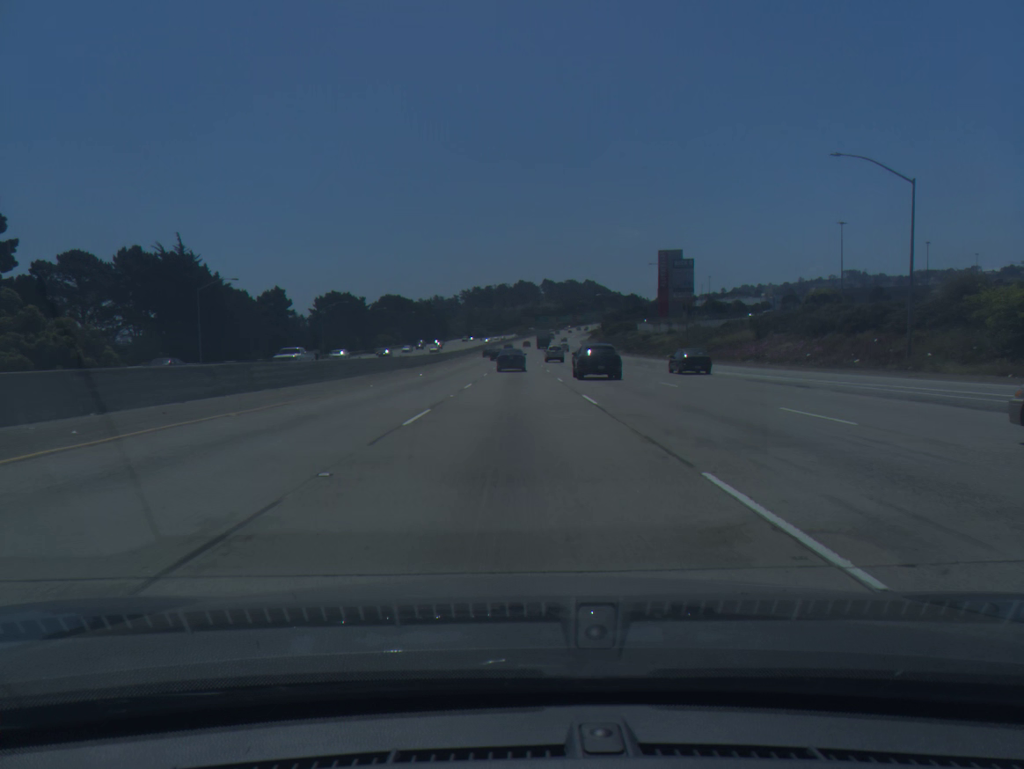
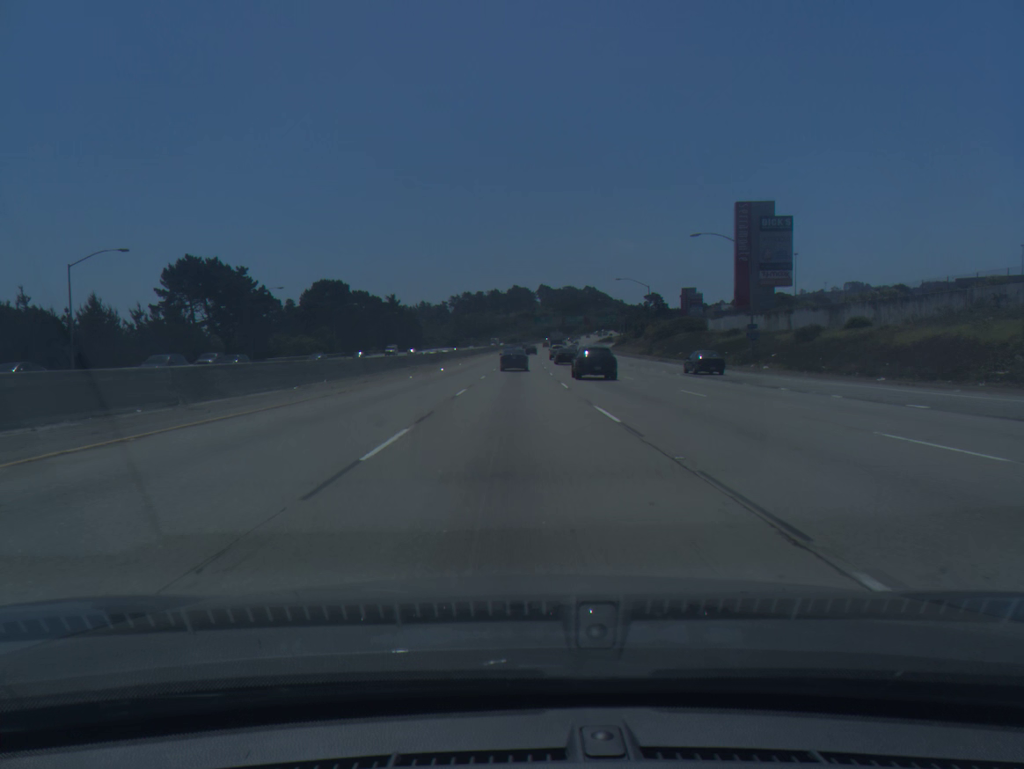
(0.0, +77.3) m; 0°
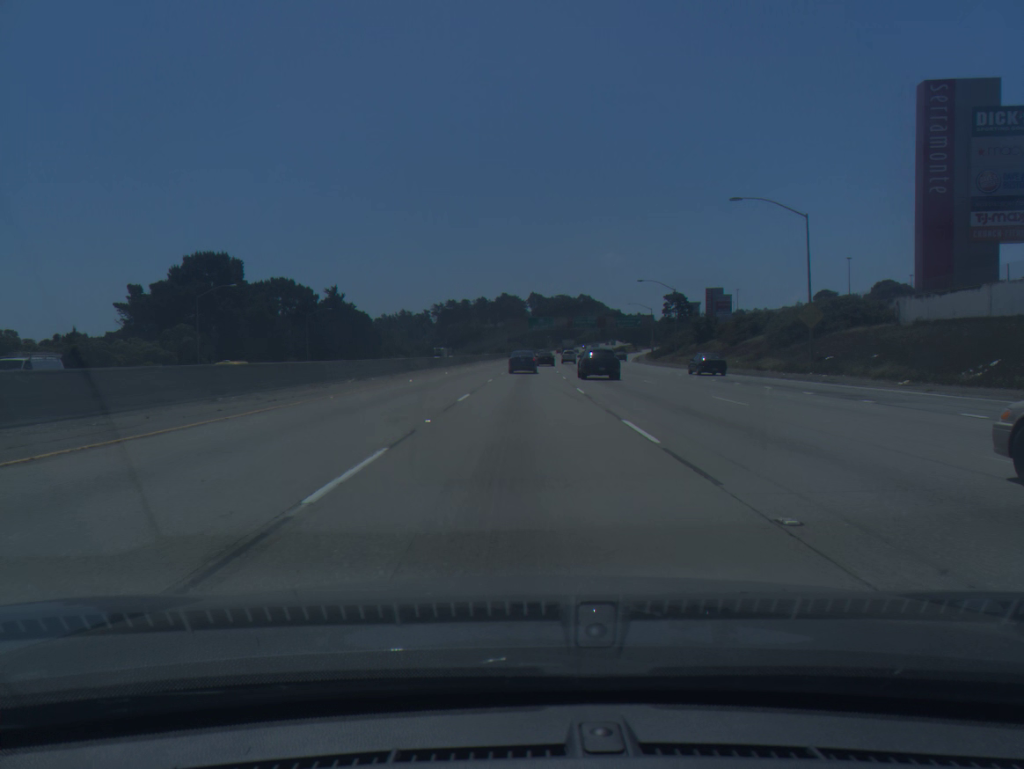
(+0.2, +61.7) m; +1°
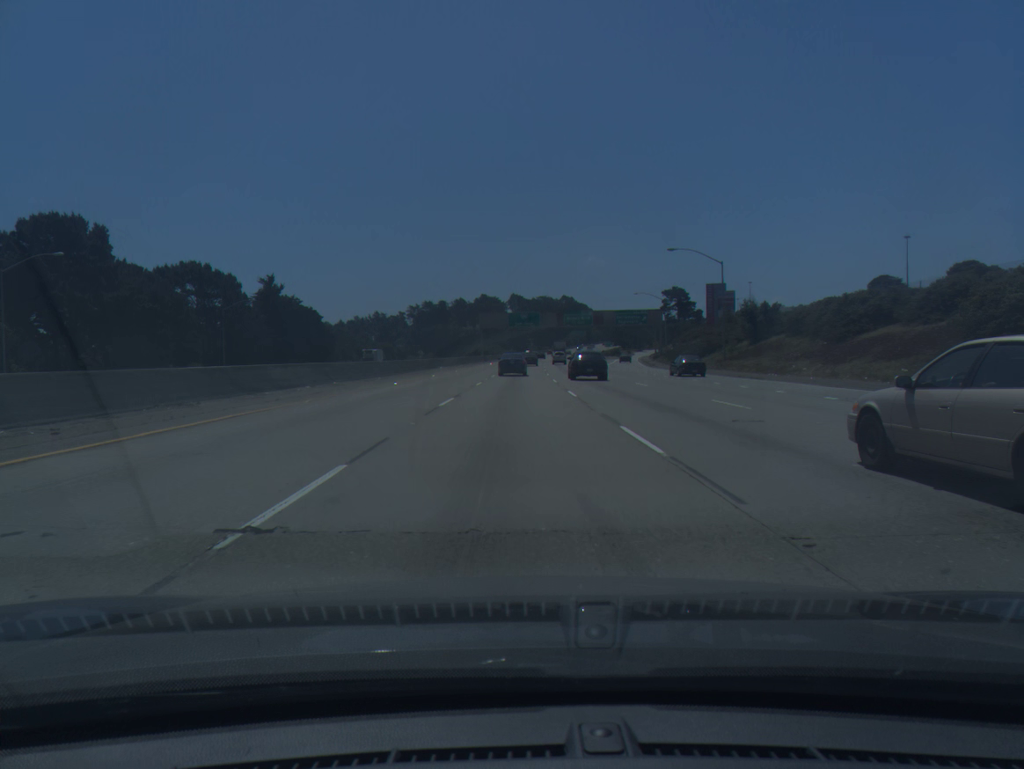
(+0.4, +30.5) m; +1°
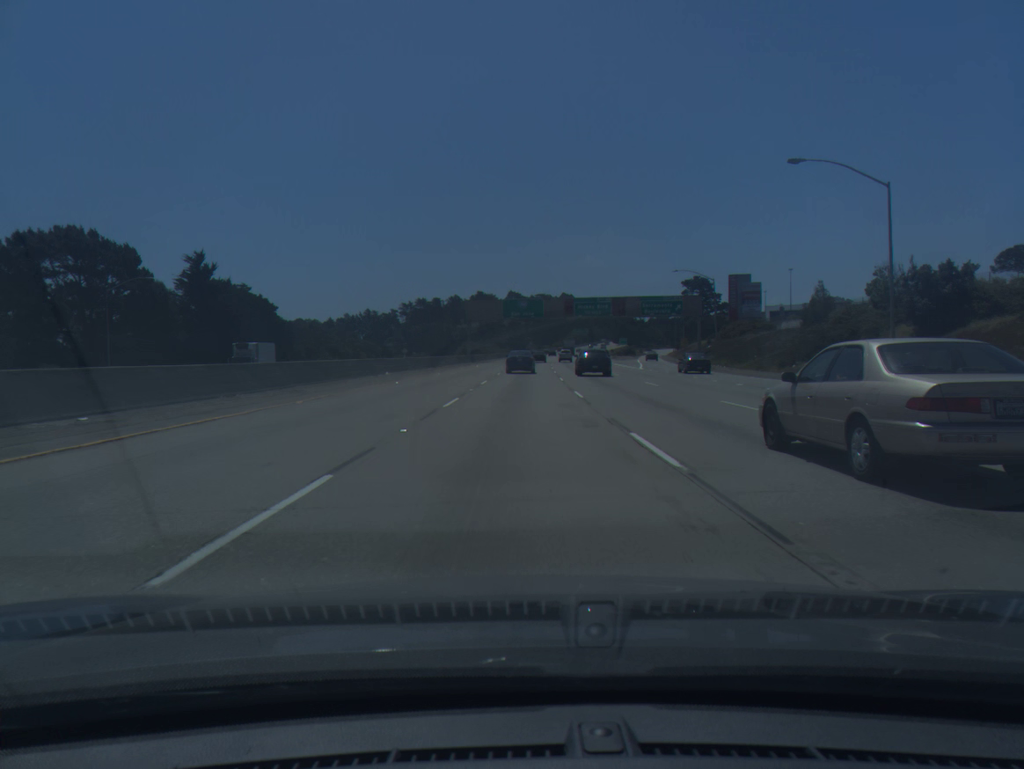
(+0.1, +30.2) m; 0°
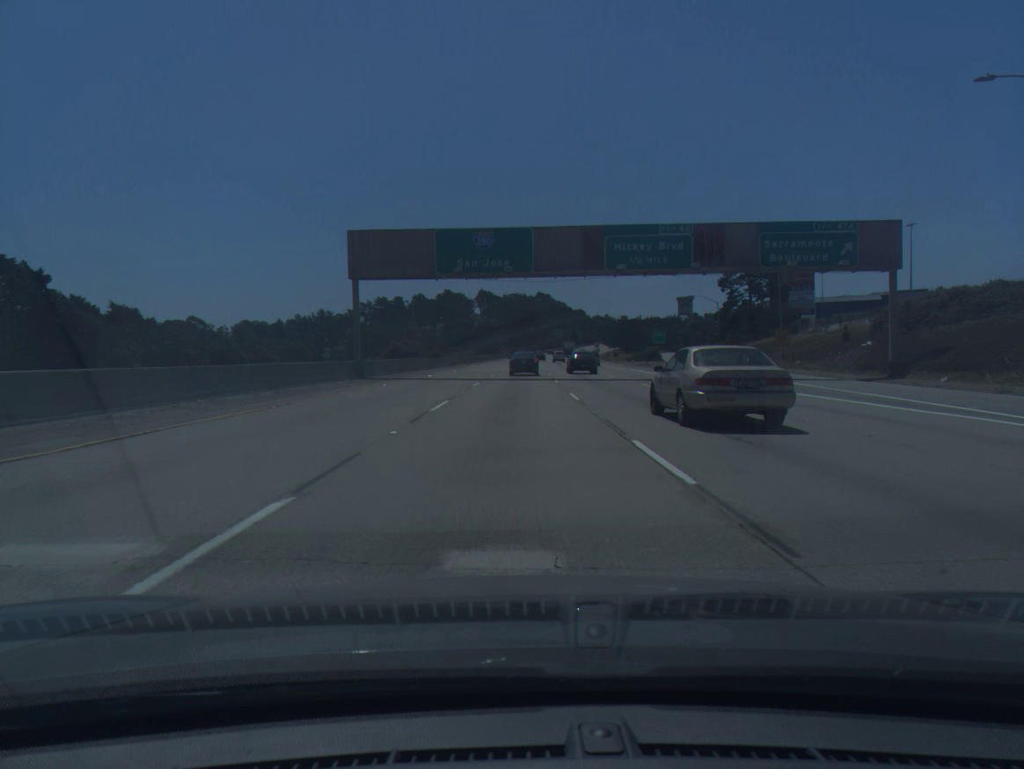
(+1.0, +59.6) m; +2°
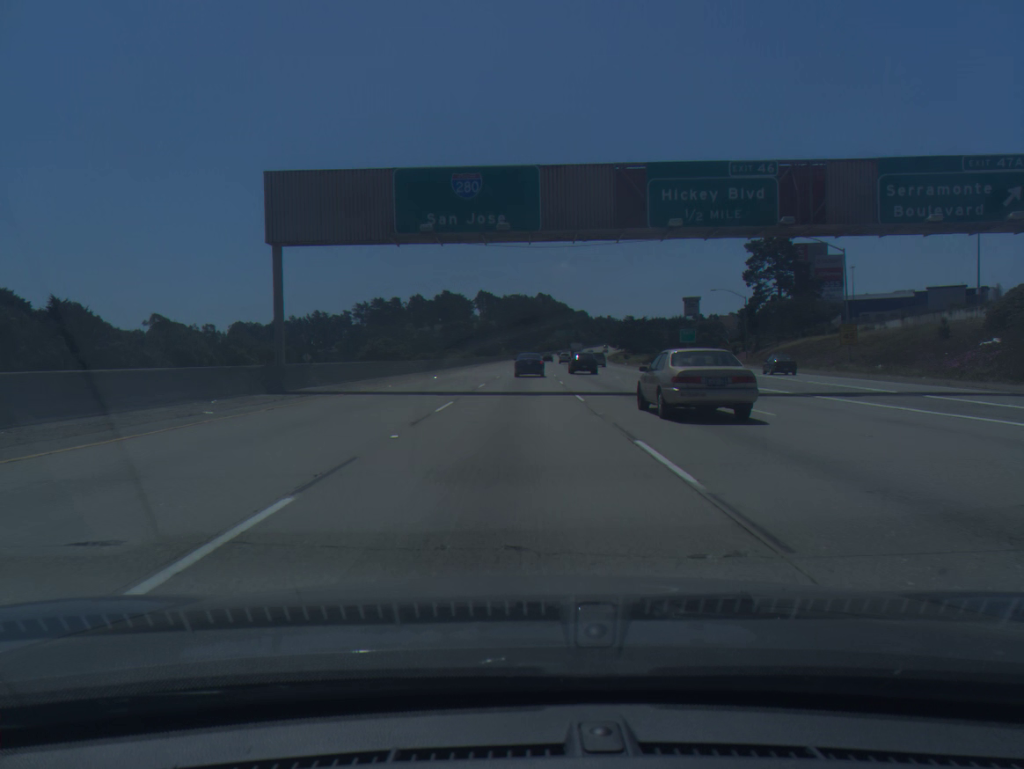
(0.0, +14.7) m; 0°
